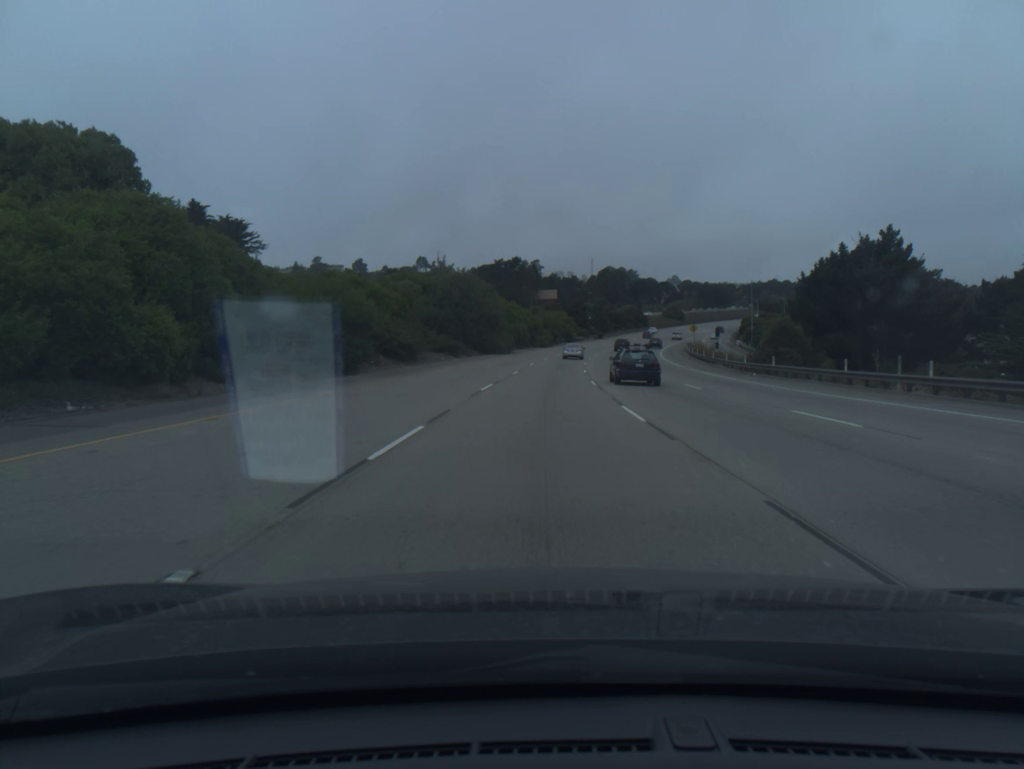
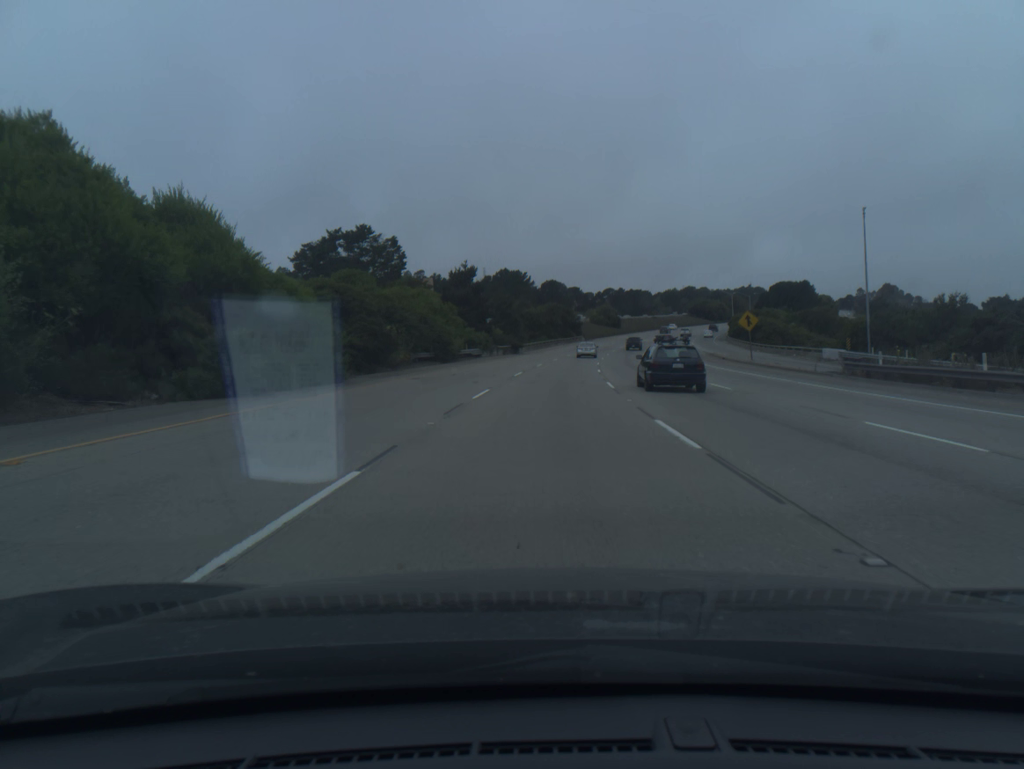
(+5.0, +92.0) m; +7°
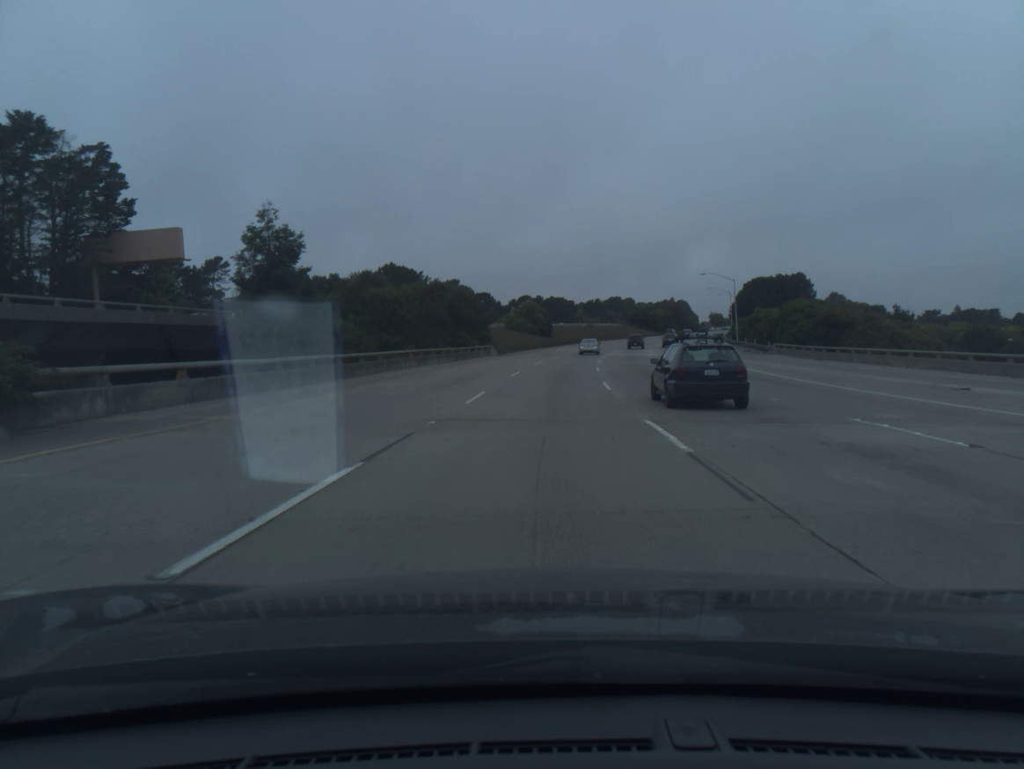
(+4.3, +72.9) m; +6°
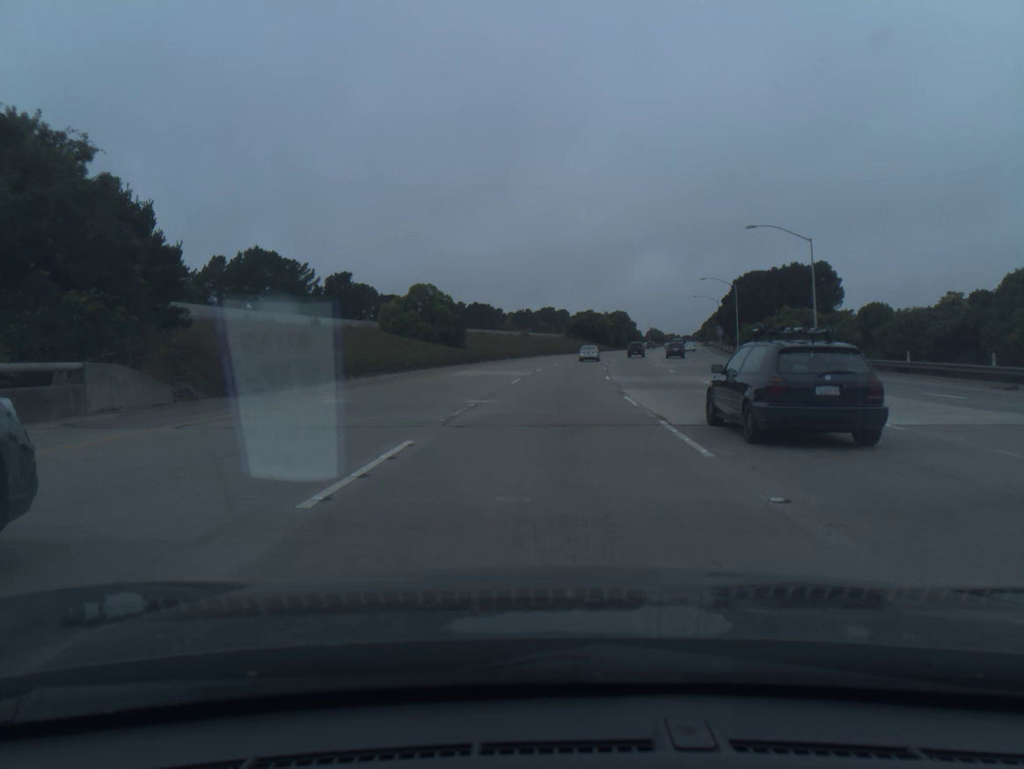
(+2.4, +54.7) m; +5°
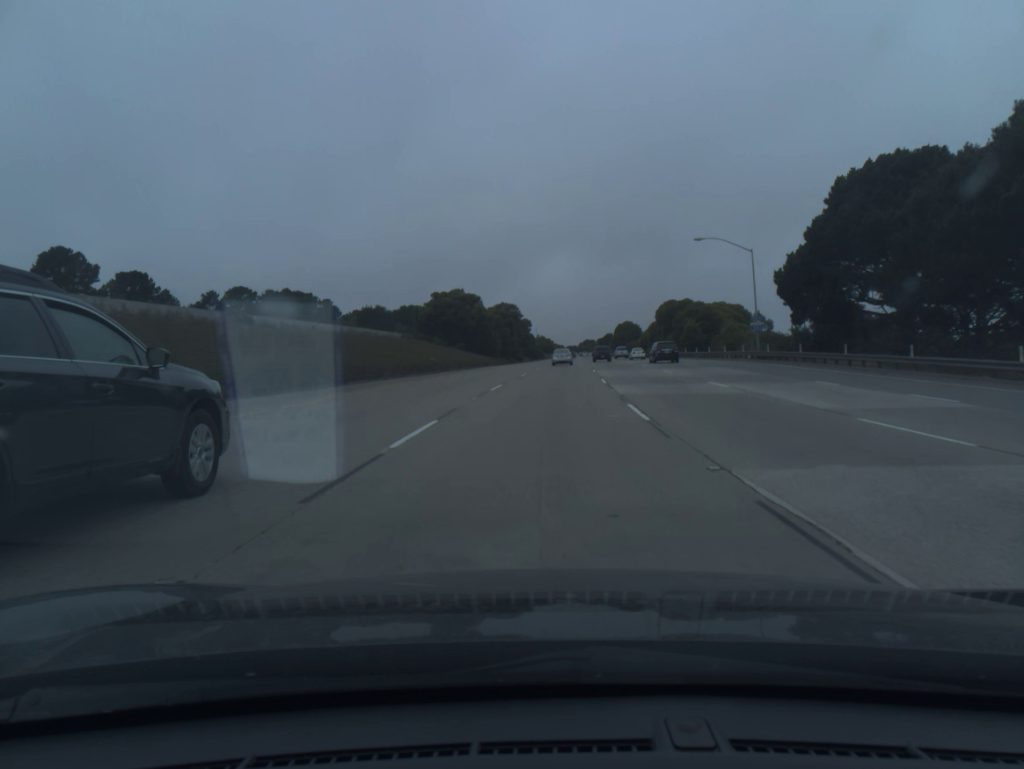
(+7.7, +91.2) m; +9°
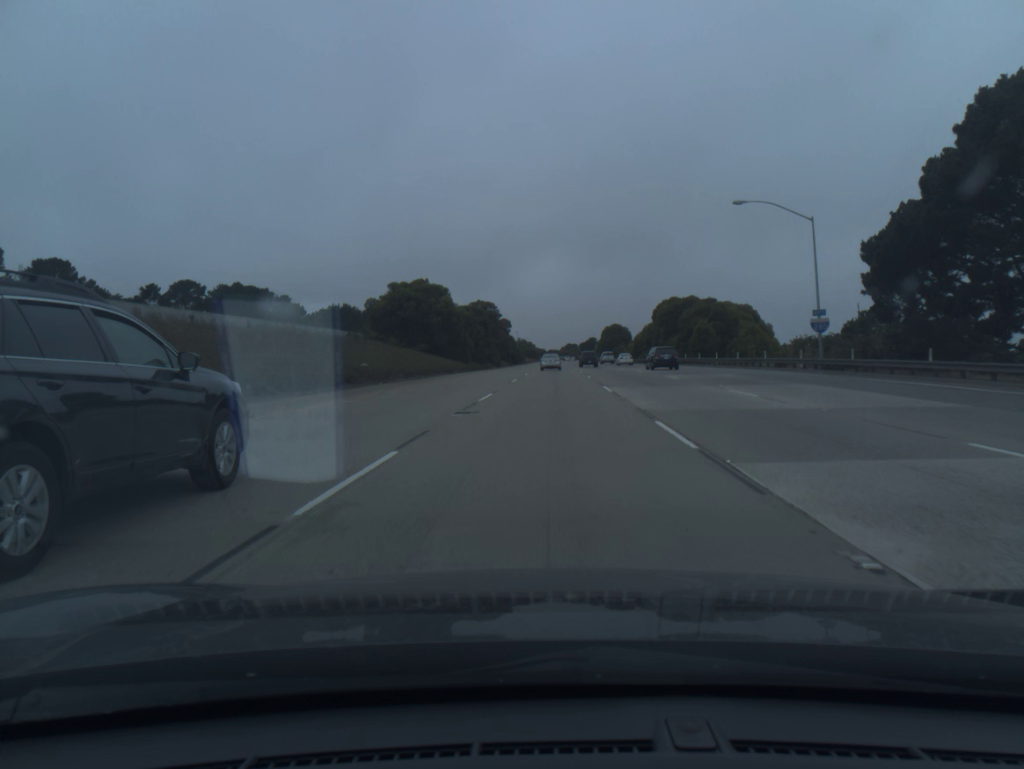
(+0.2, +18.2) m; +1°
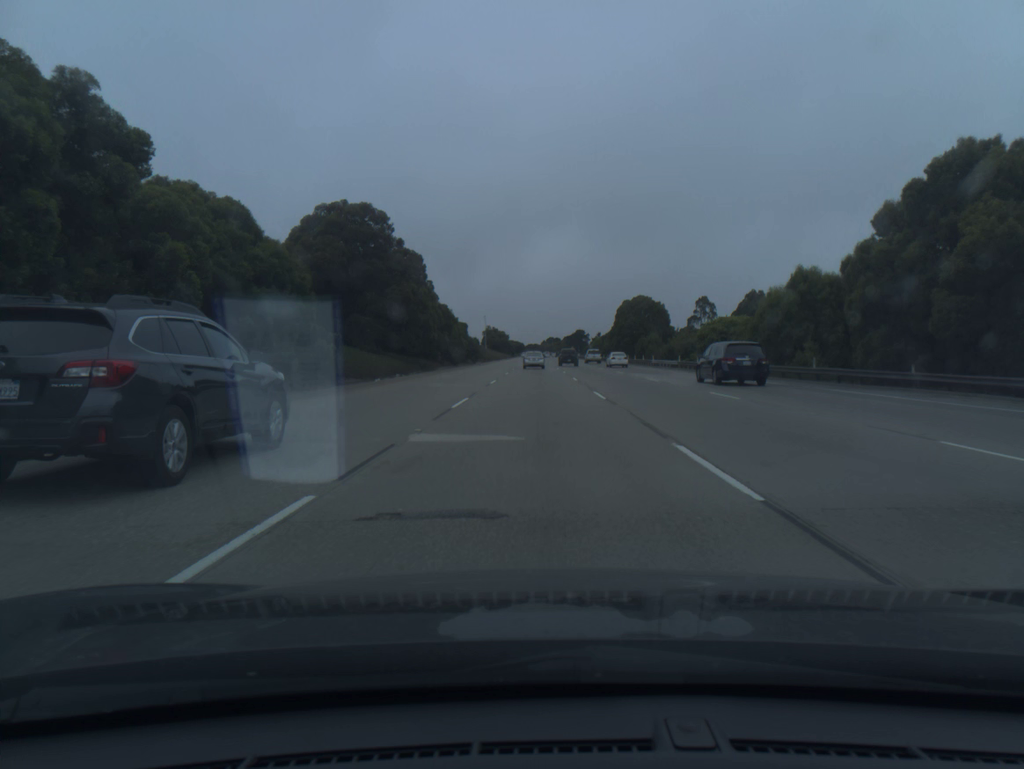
(+2.3, +90.7) m; +2°
